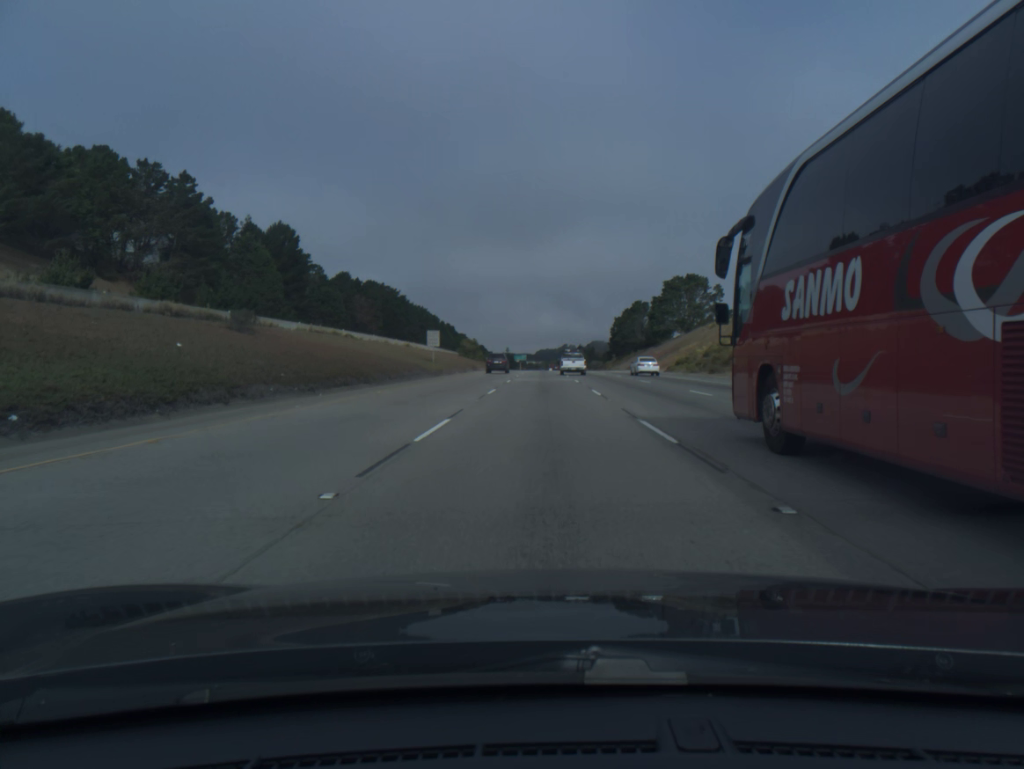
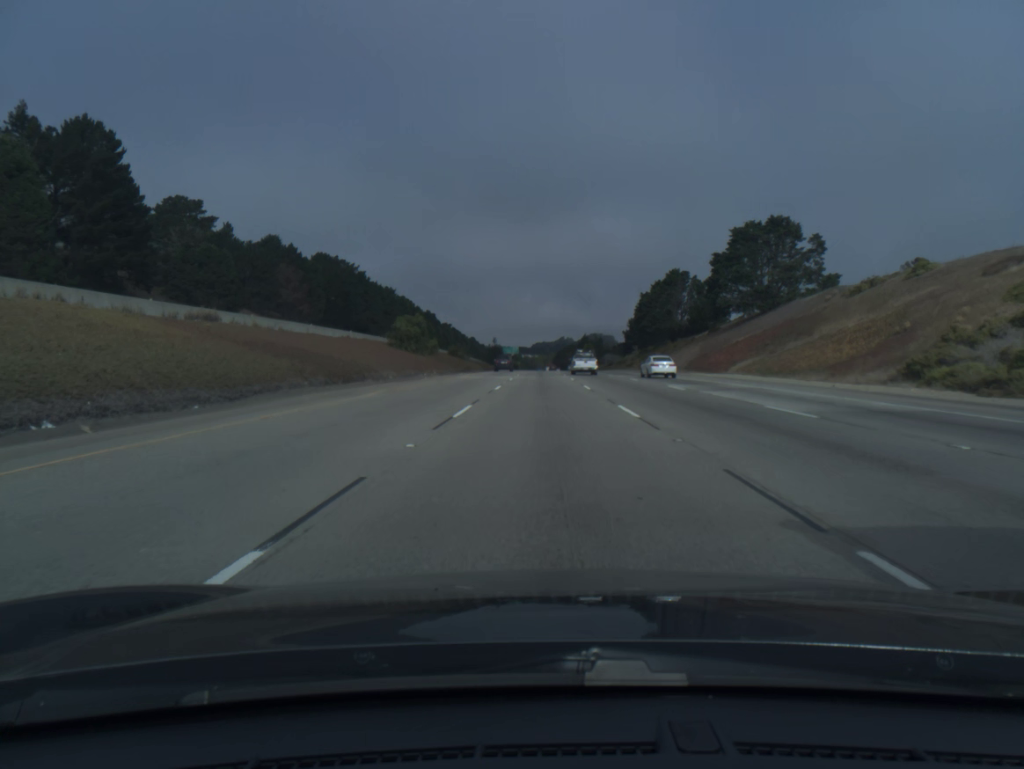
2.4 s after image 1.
(+0.1, +68.5) m; 0°
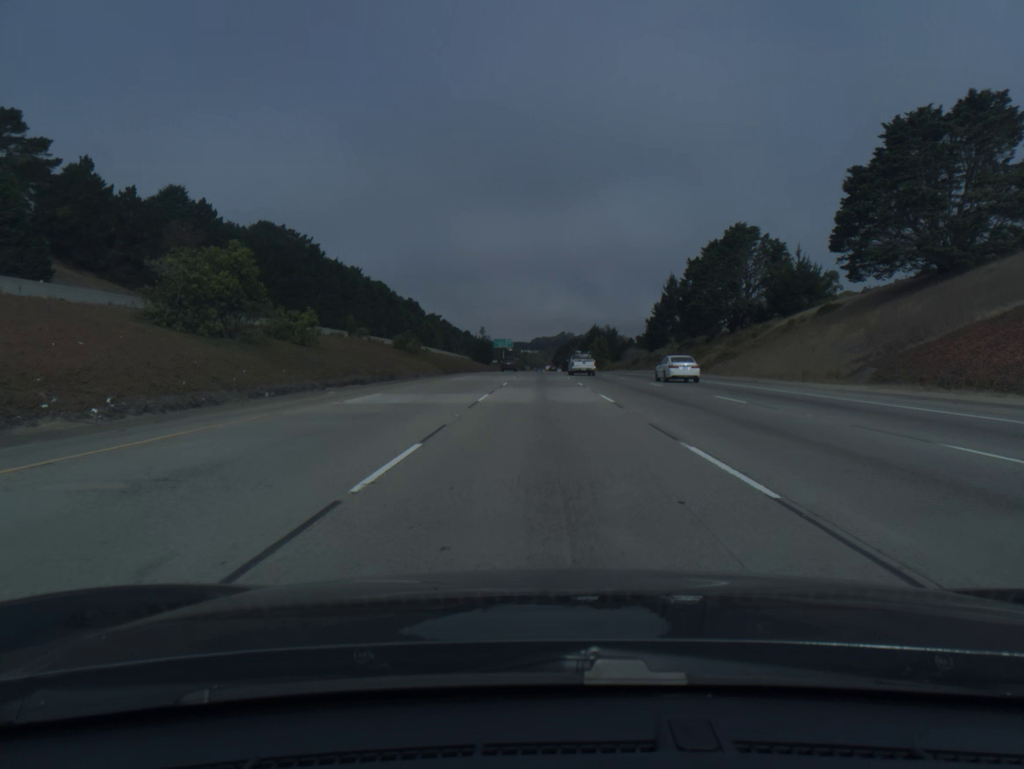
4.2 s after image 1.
(-0.1, +52.5) m; 0°
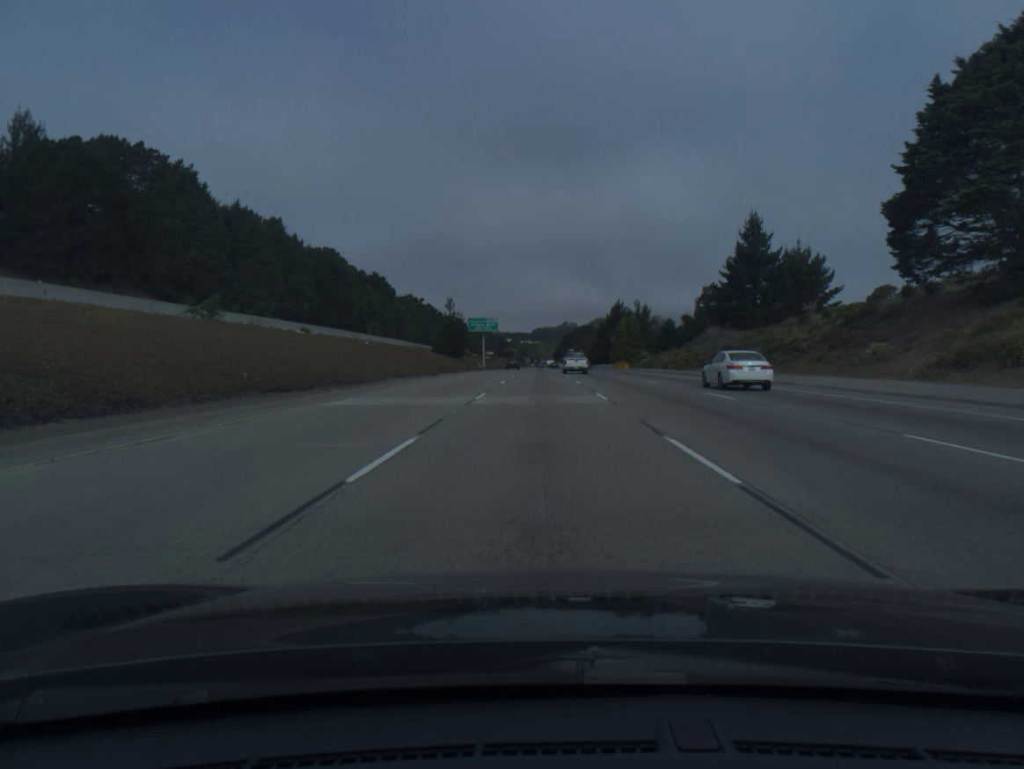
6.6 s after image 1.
(0.0, +72.4) m; 0°
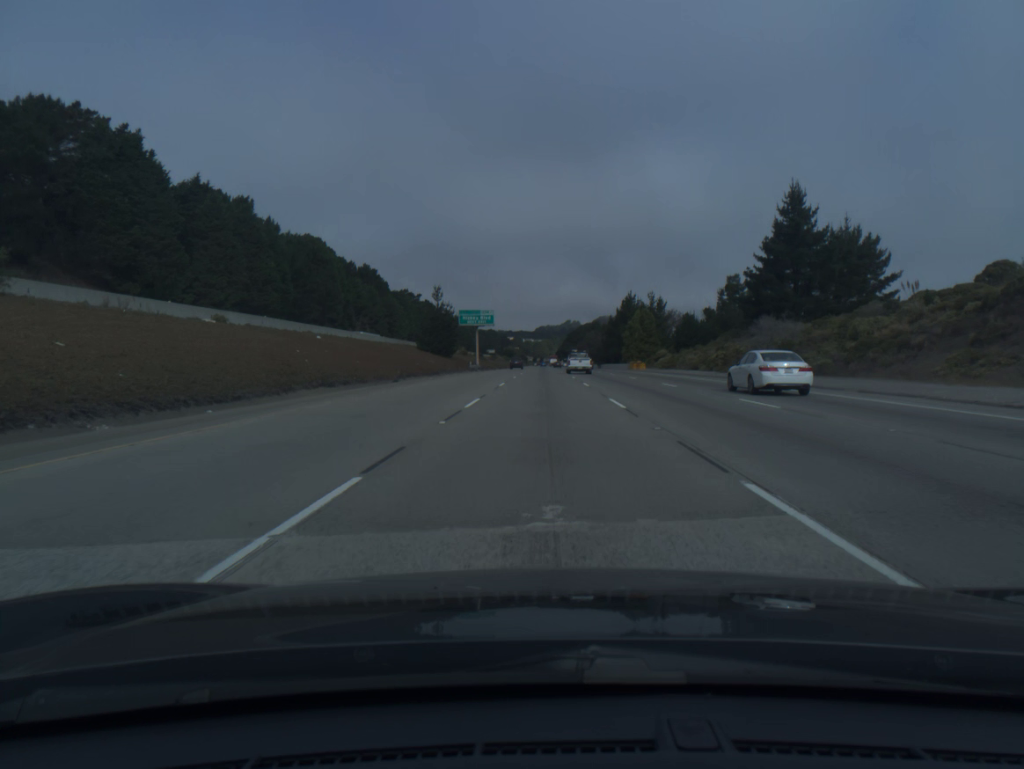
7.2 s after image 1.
(0.0, +18.5) m; 0°
